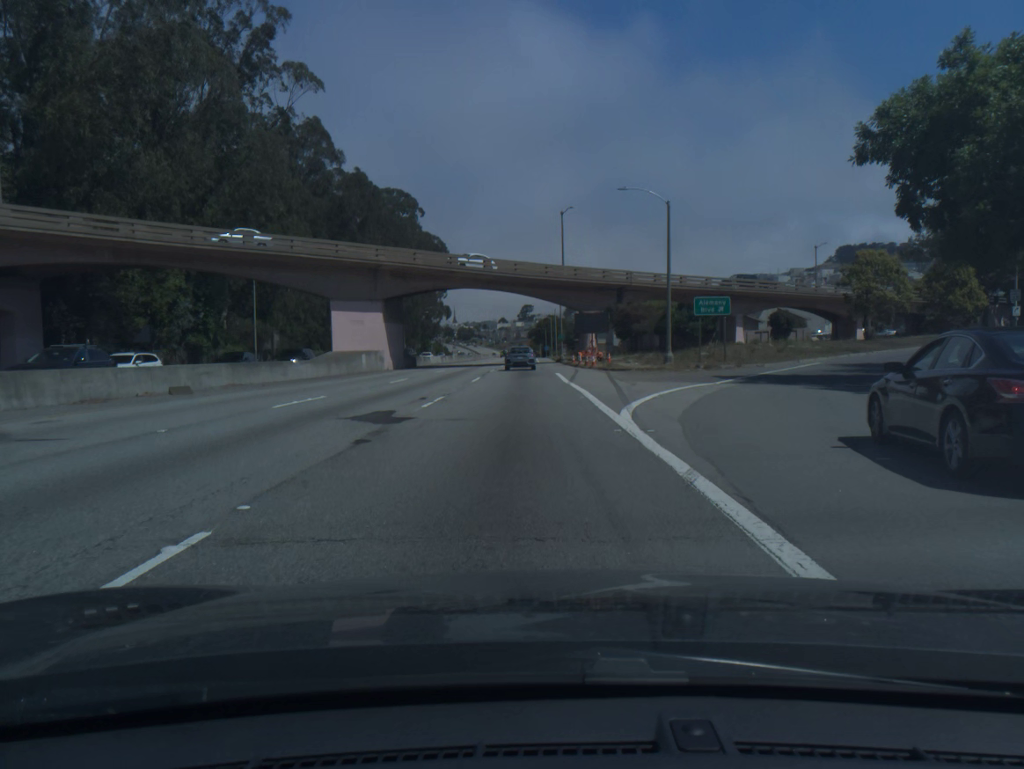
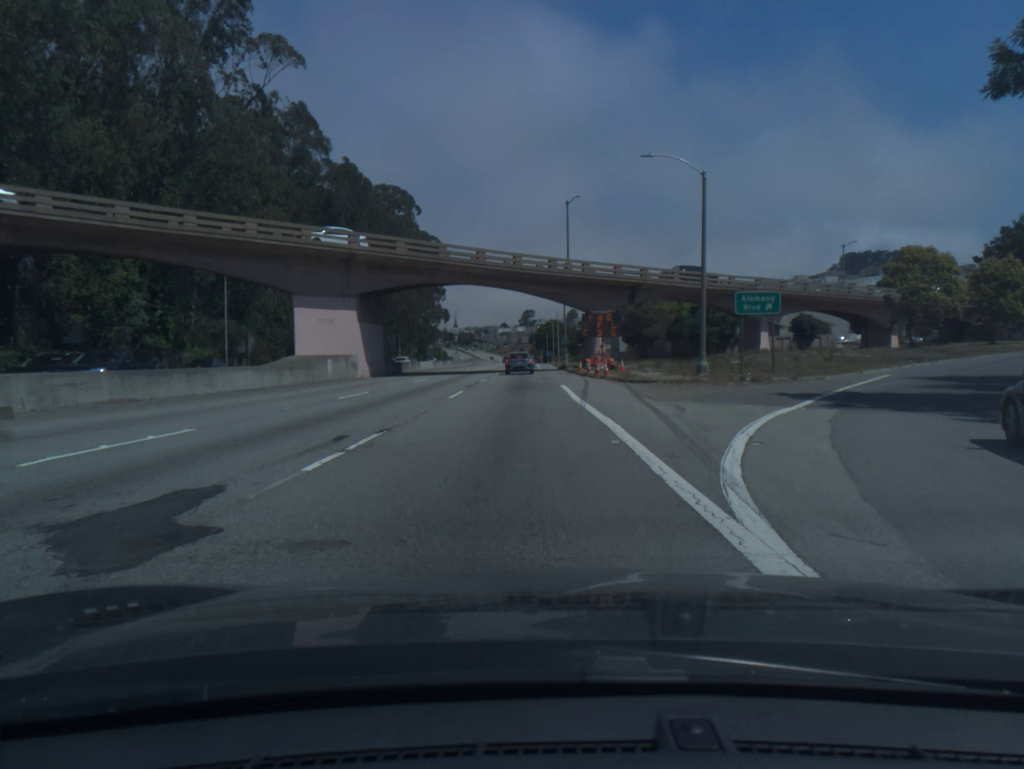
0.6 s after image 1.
(0.0, +8.3) m; 0°
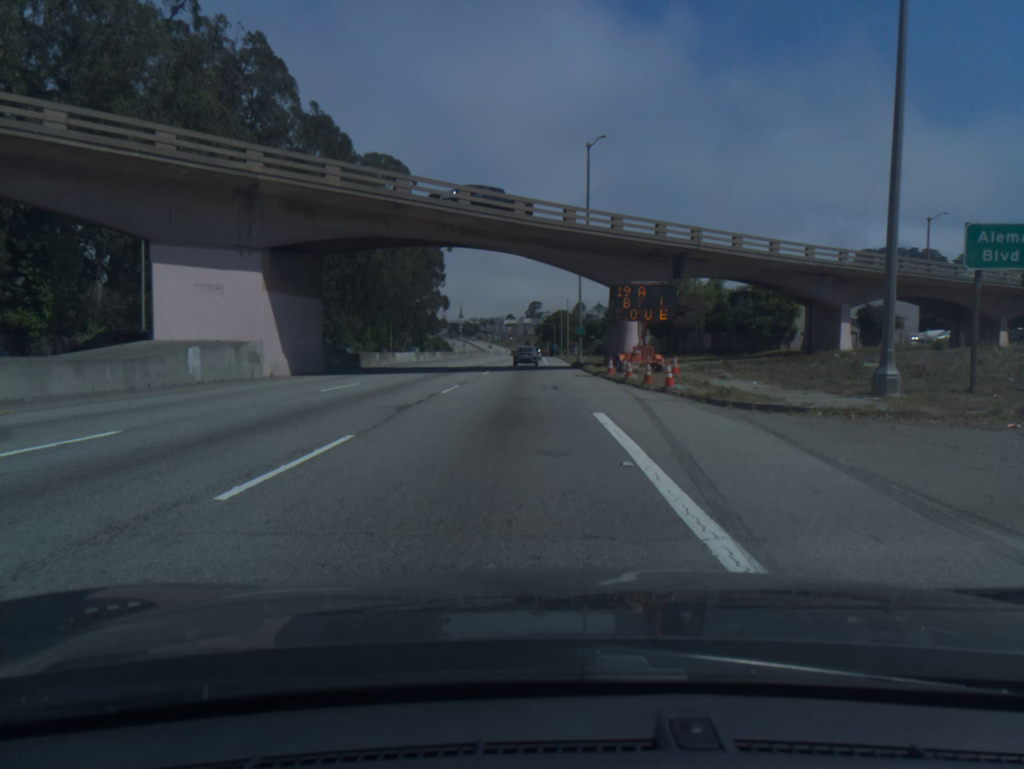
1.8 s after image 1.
(-0.1, +16.8) m; -1°
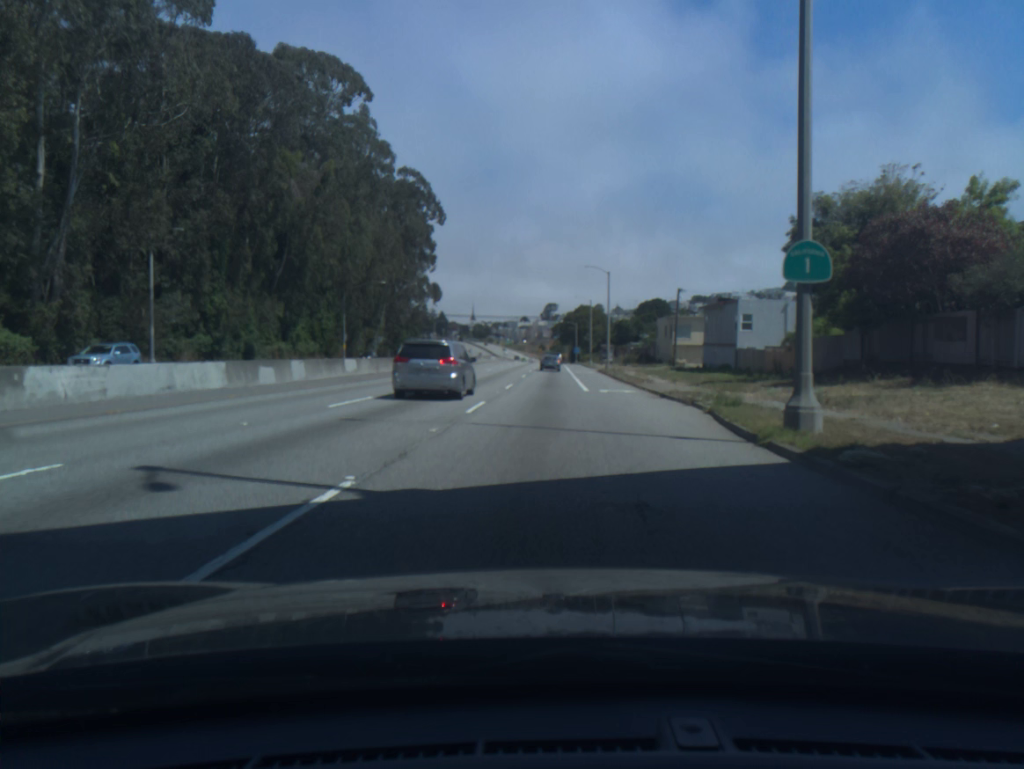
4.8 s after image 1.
(-0.6, +47.0) m; -1°
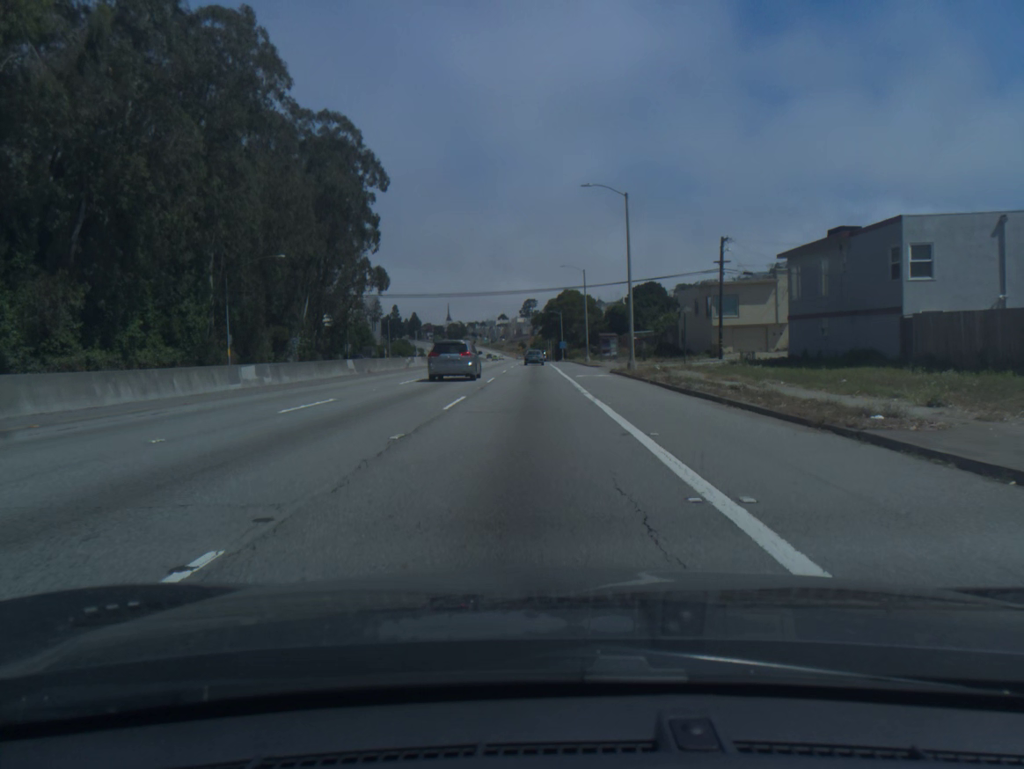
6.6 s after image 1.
(+0.5, +31.6) m; +2°
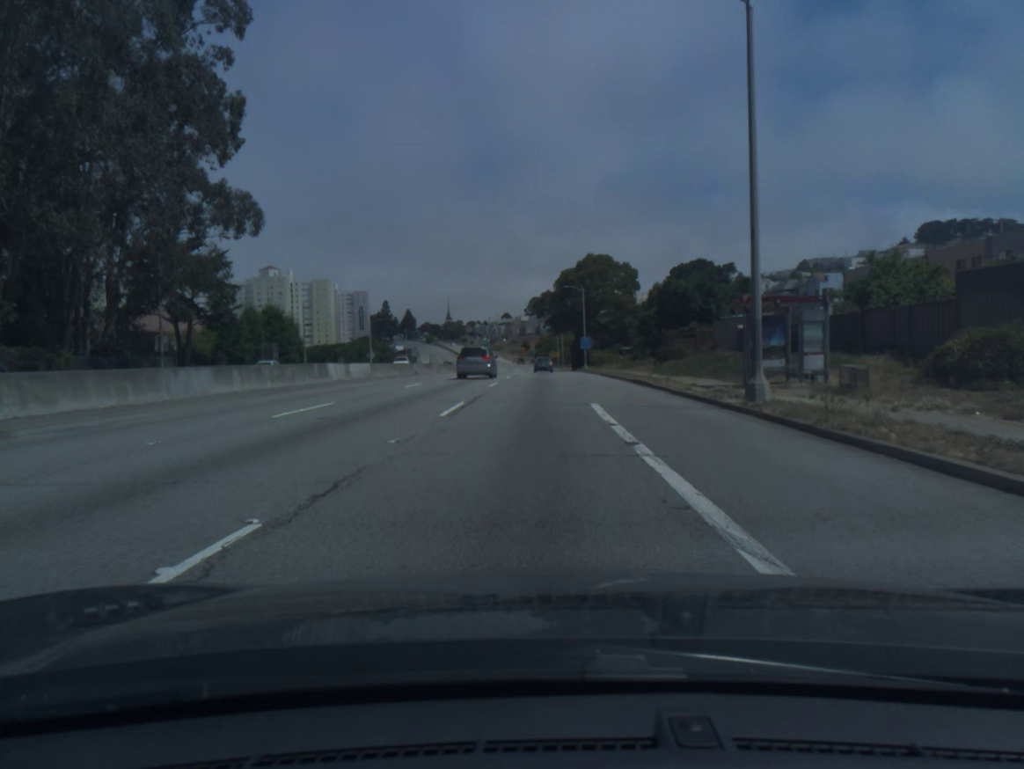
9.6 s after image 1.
(-0.3, +59.2) m; -1°
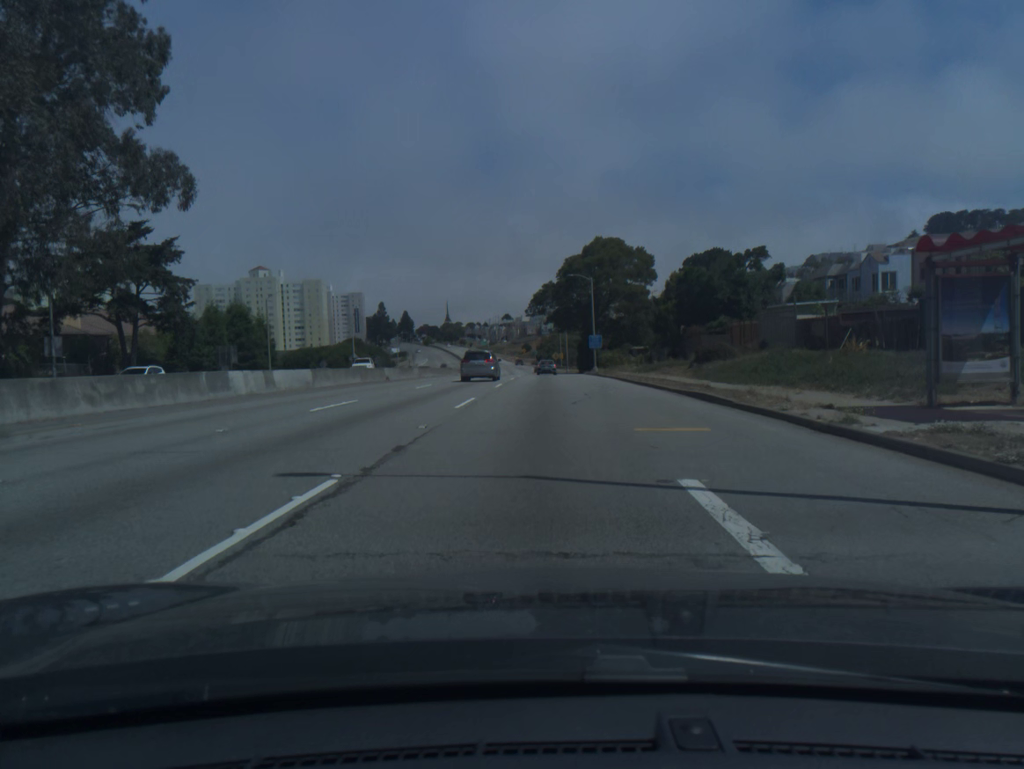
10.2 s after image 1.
(0.0, +12.7) m; 0°
